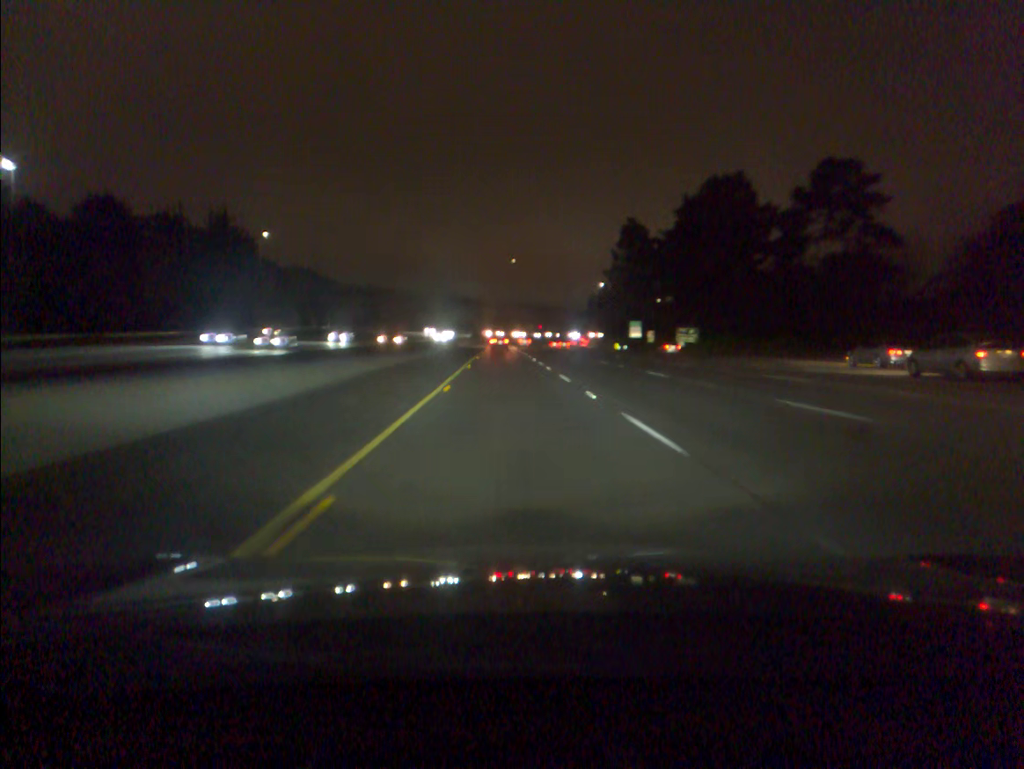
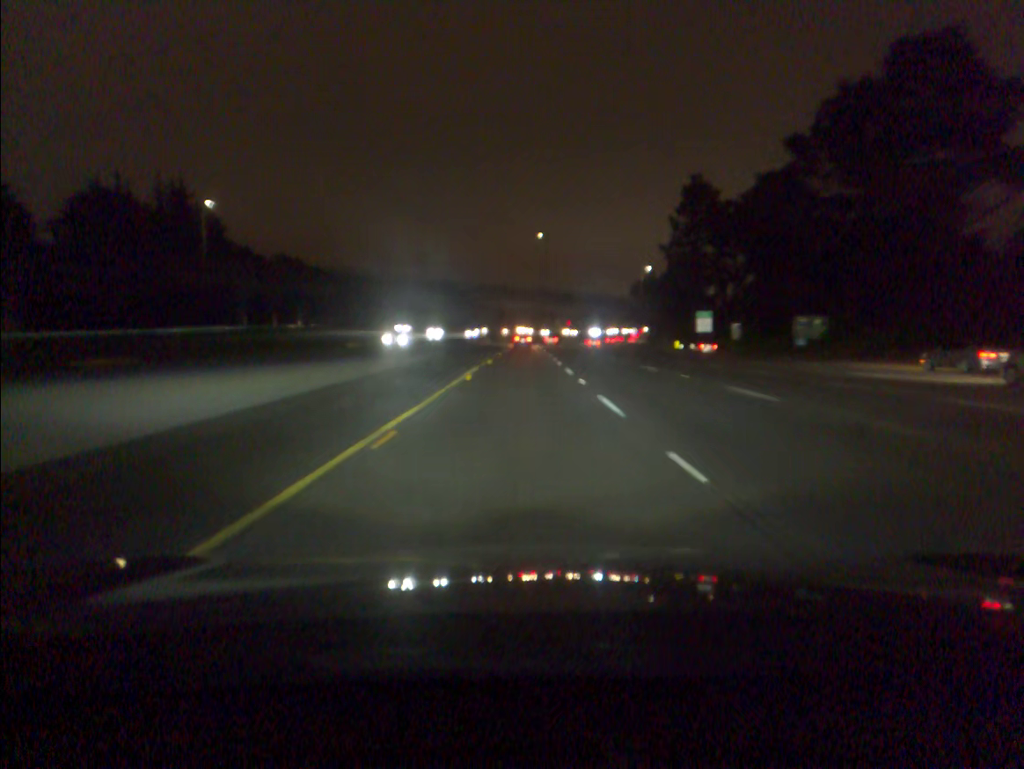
(-0.8, +39.4) m; -2°
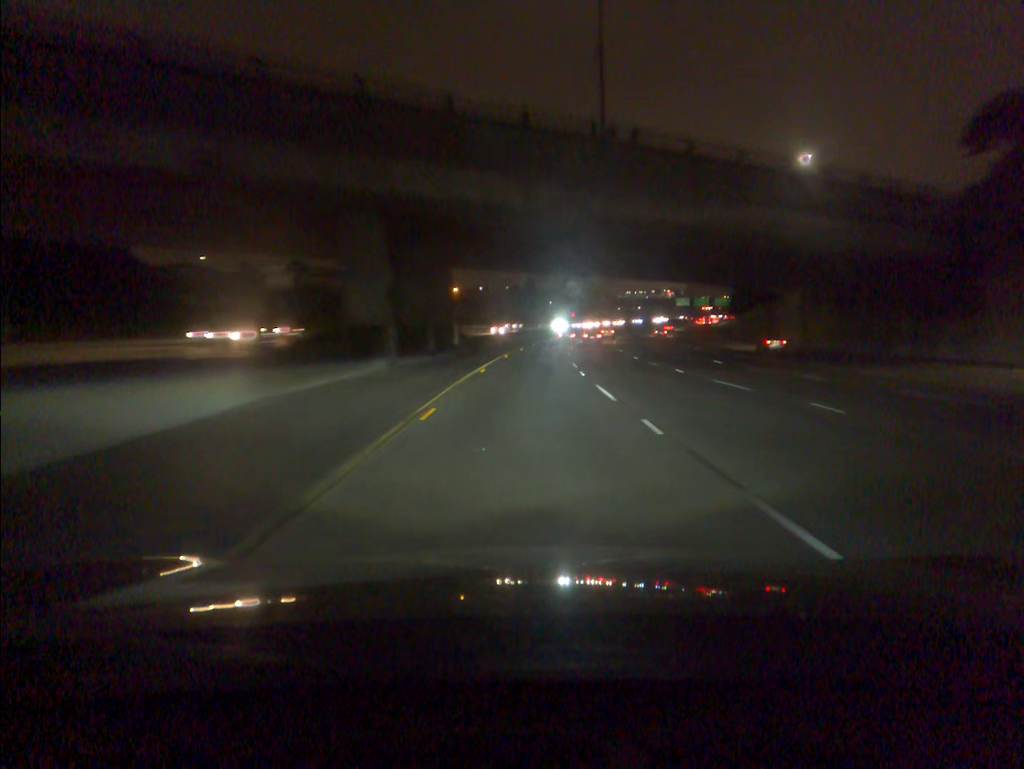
(0.0, +99.2) m; 0°
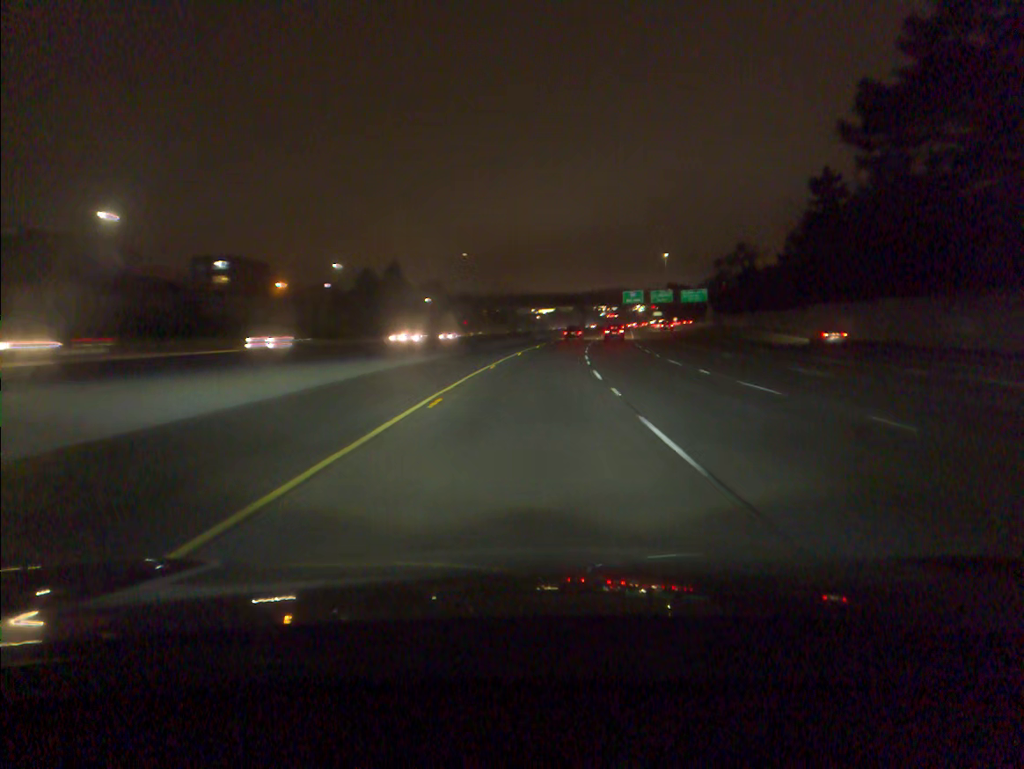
(+6.0, +100.1) m; +8°
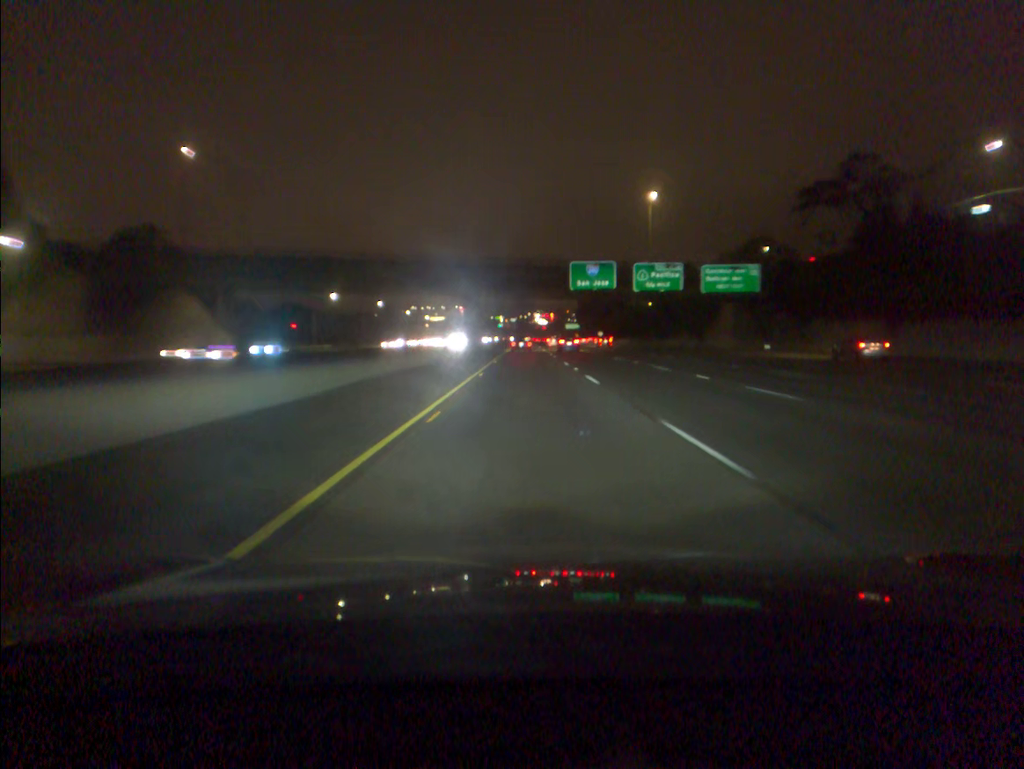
(+8.3, +103.1) m; +8°
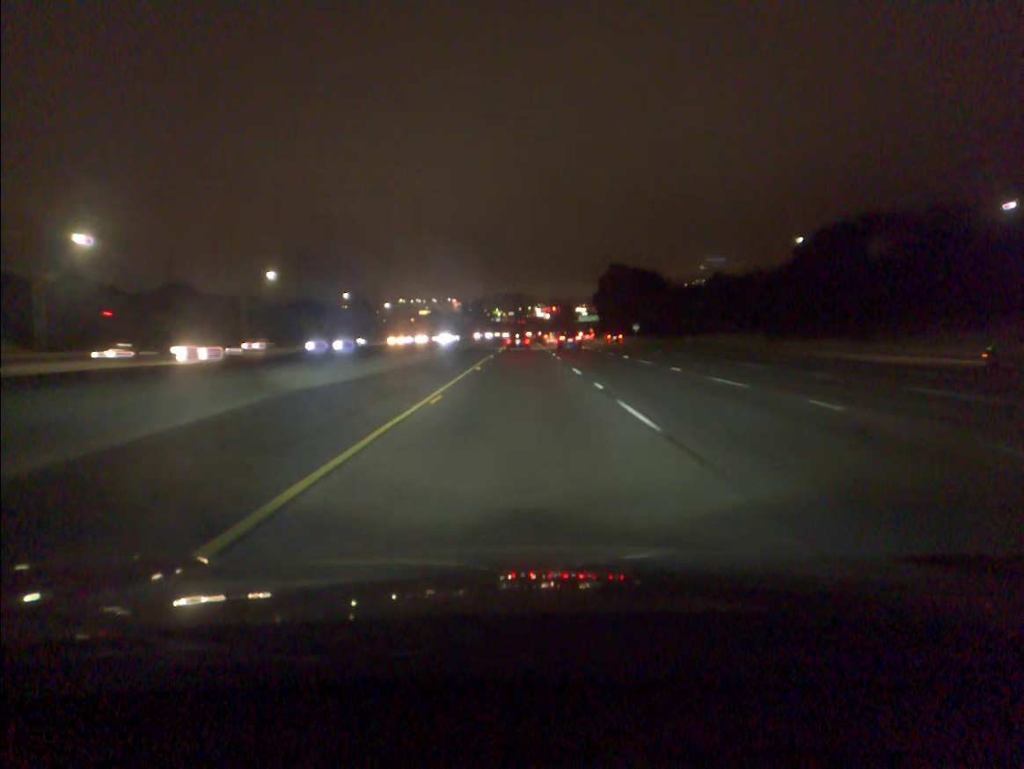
(+0.4, +84.8) m; 0°
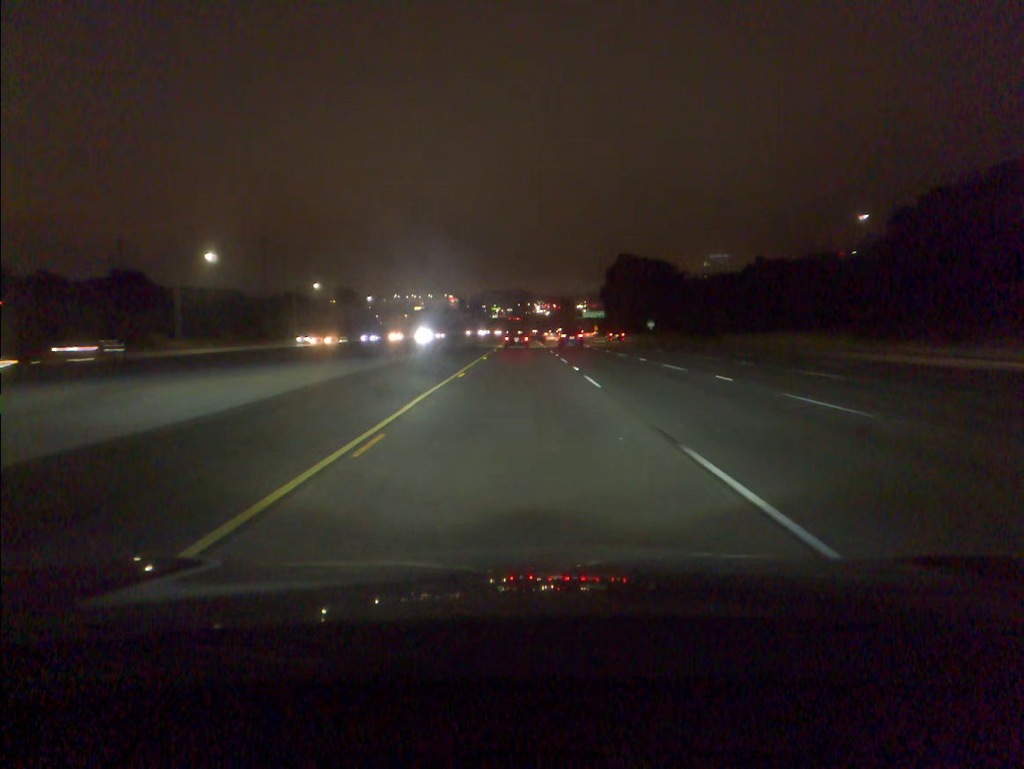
(0.0, +21.4) m; 0°
